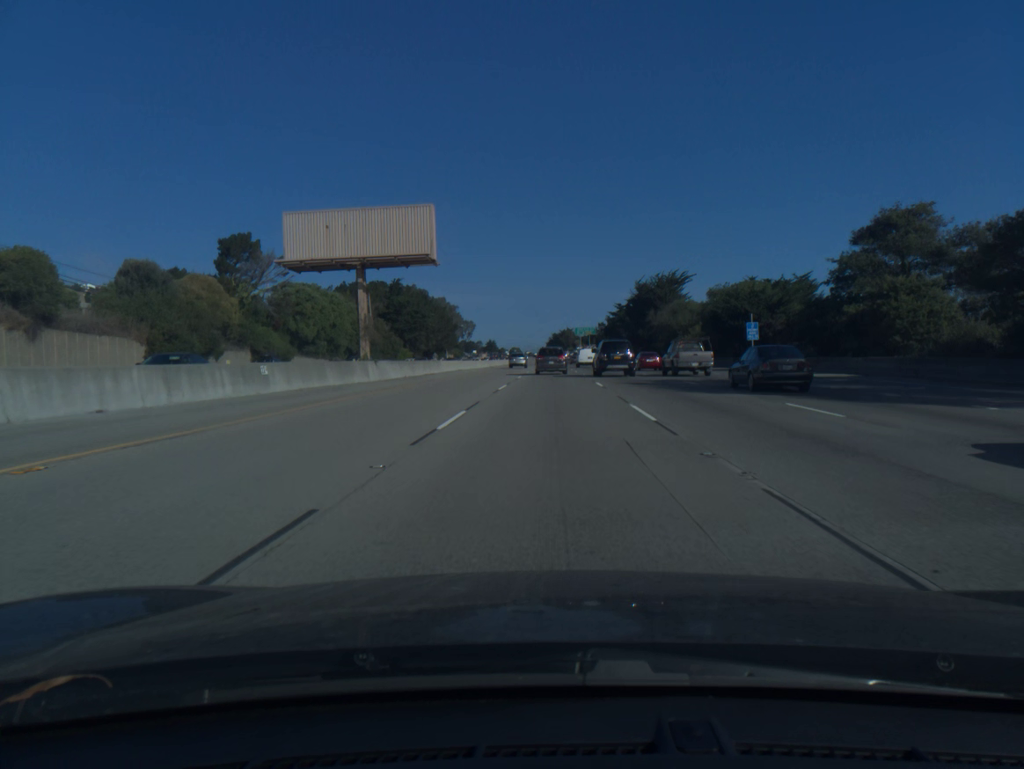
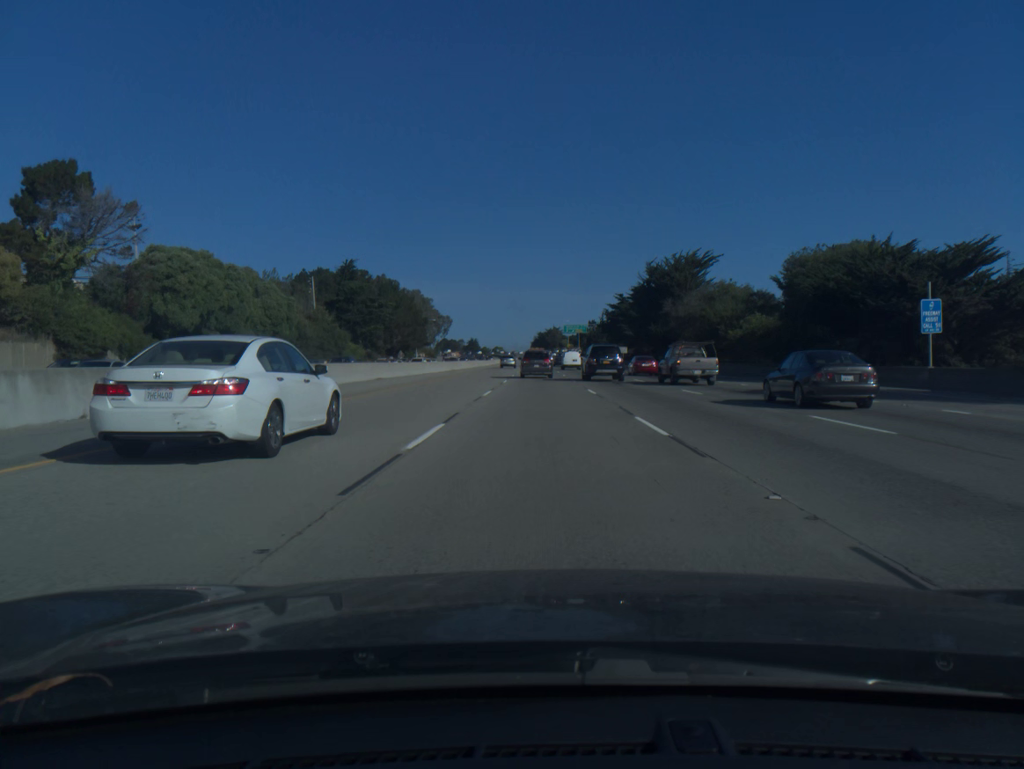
(+0.4, +31.6) m; +1°
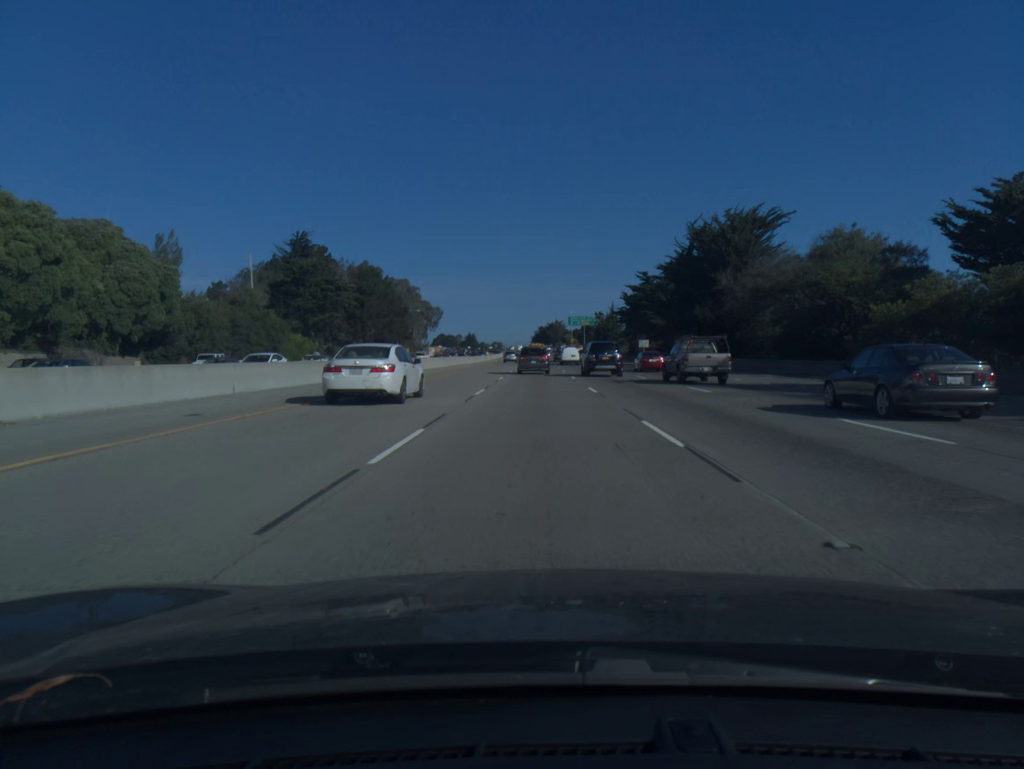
(0.0, +31.1) m; 0°
